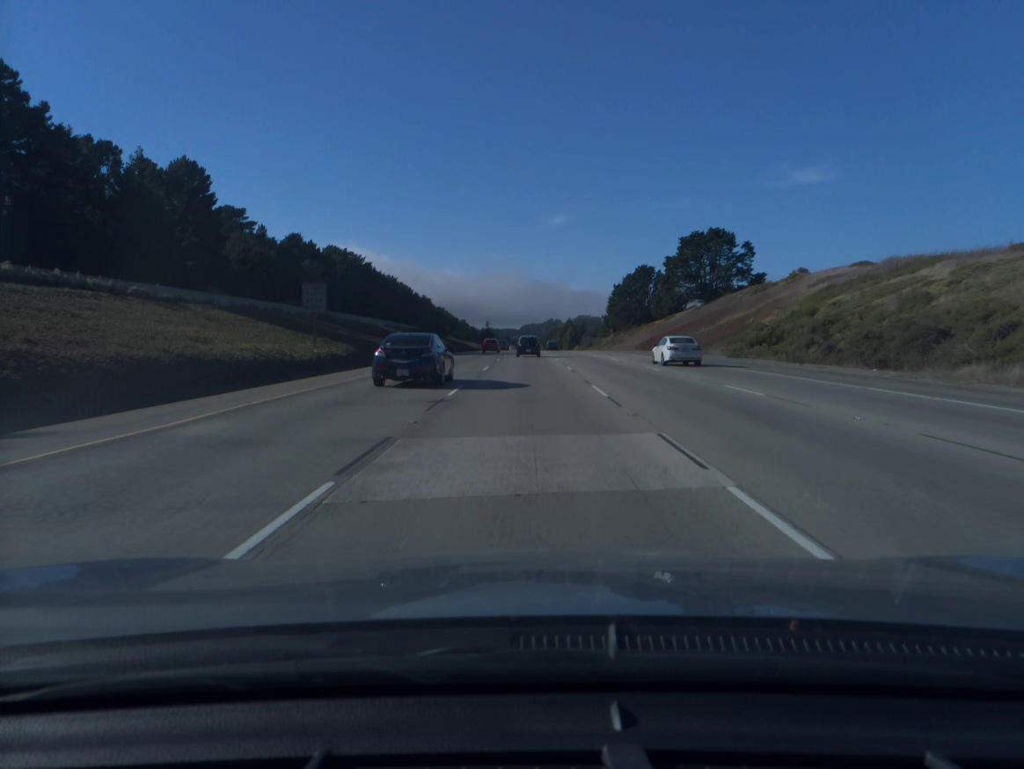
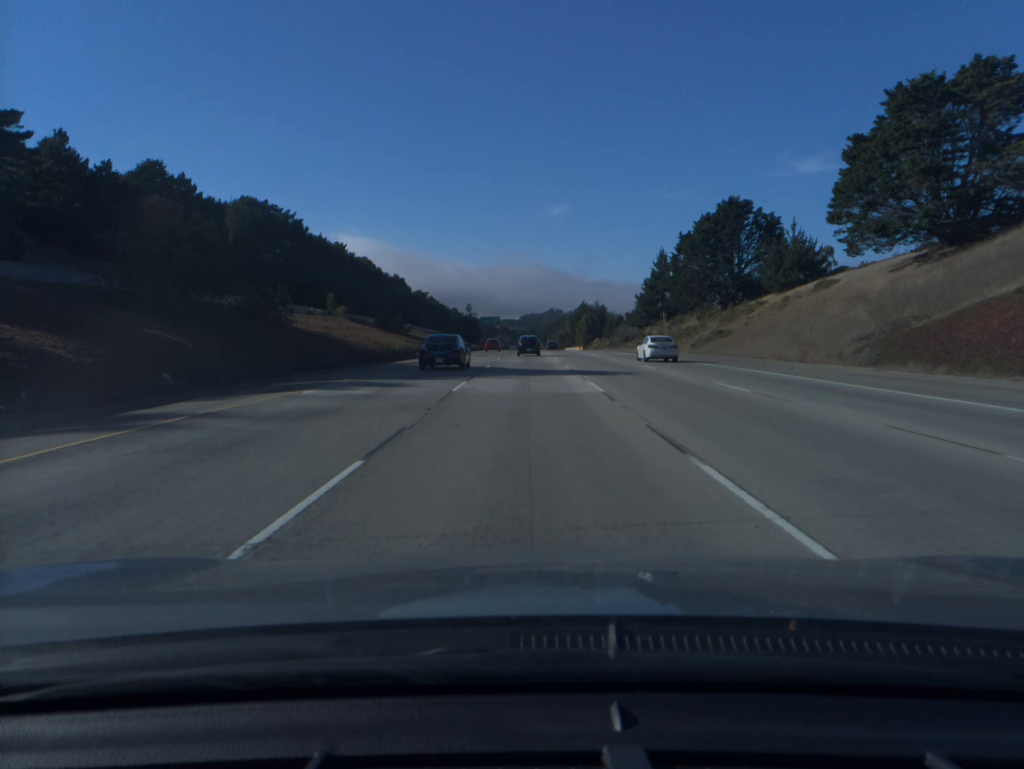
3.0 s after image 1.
(+0.1, +86.5) m; 0°
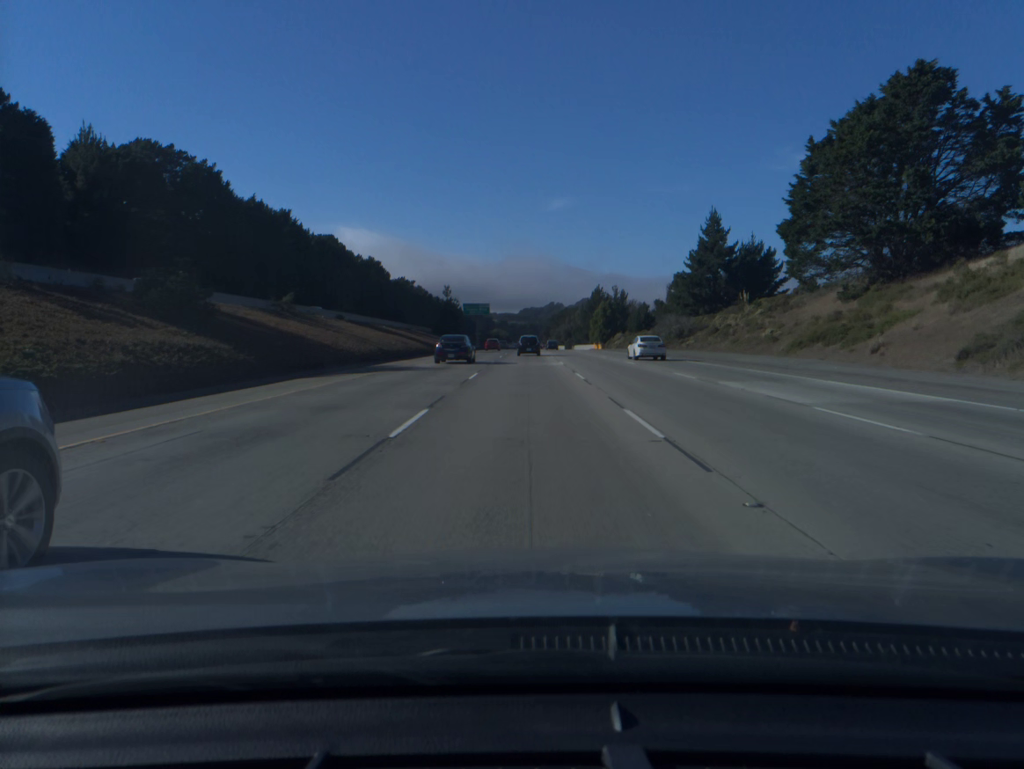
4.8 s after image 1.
(0.0, +52.5) m; 0°
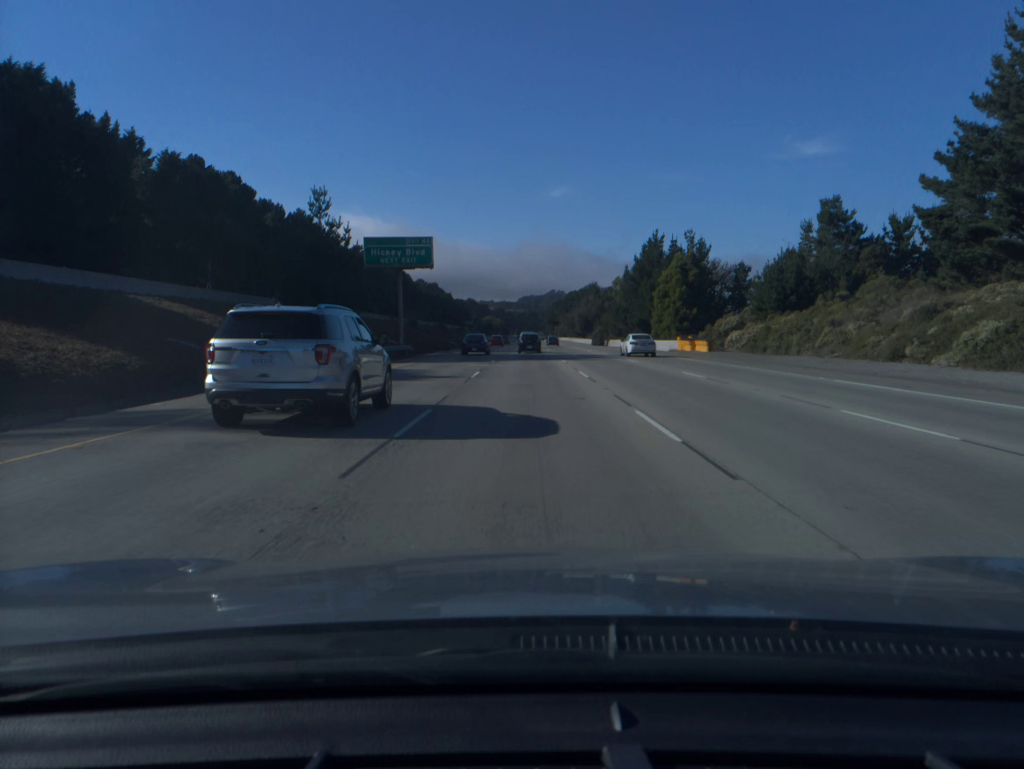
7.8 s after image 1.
(-0.1, +88.1) m; 0°
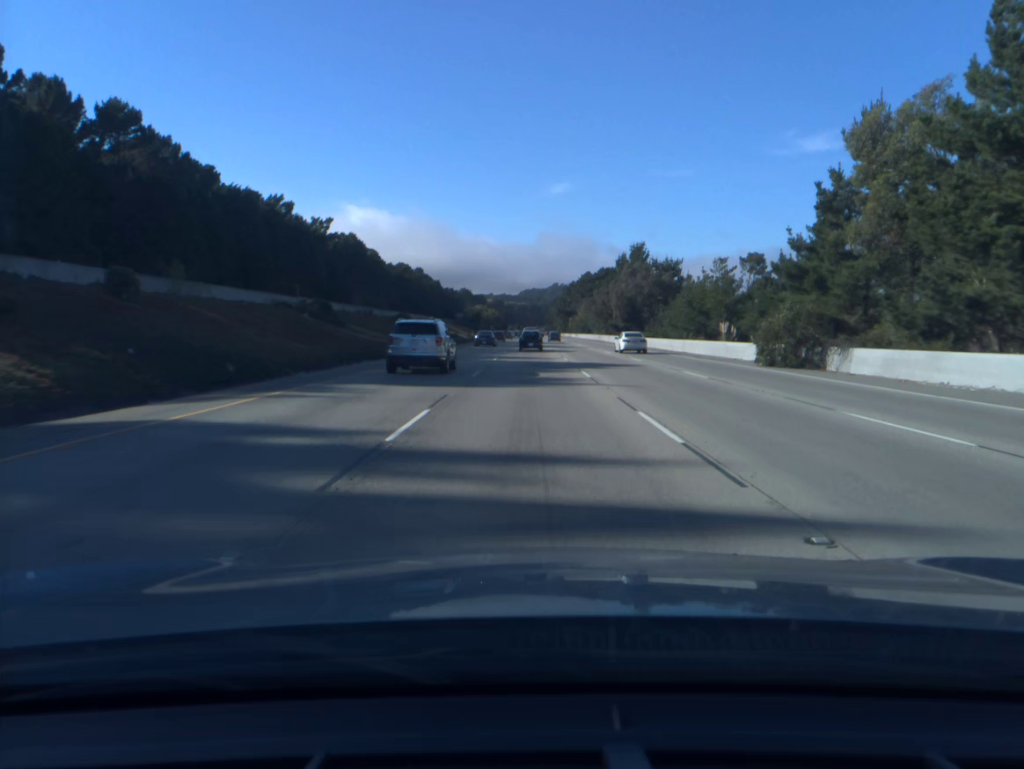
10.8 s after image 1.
(0.0, +88.1) m; 0°
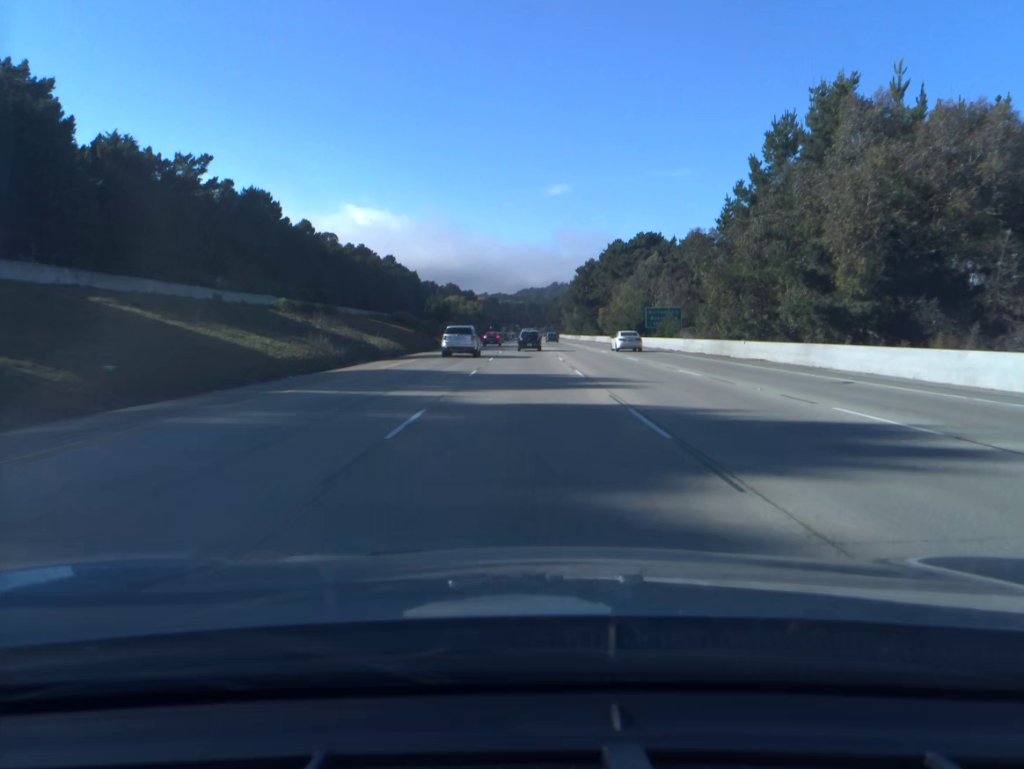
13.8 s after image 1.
(+0.3, +87.3) m; 0°
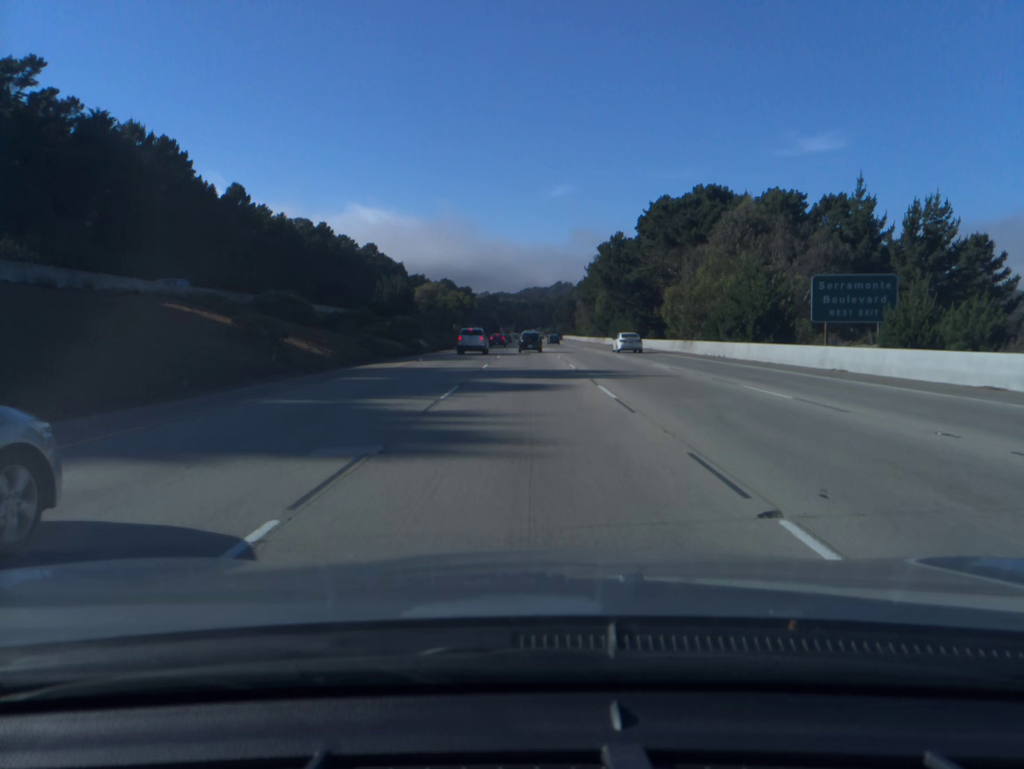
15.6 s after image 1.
(-0.1, +52.0) m; 0°
